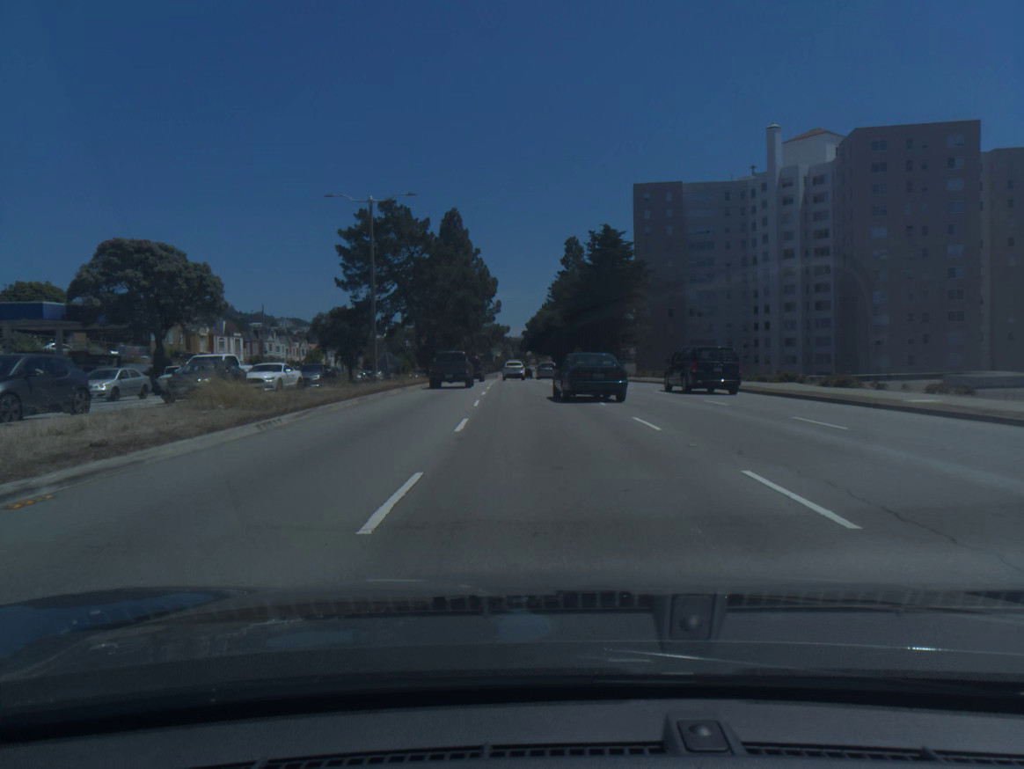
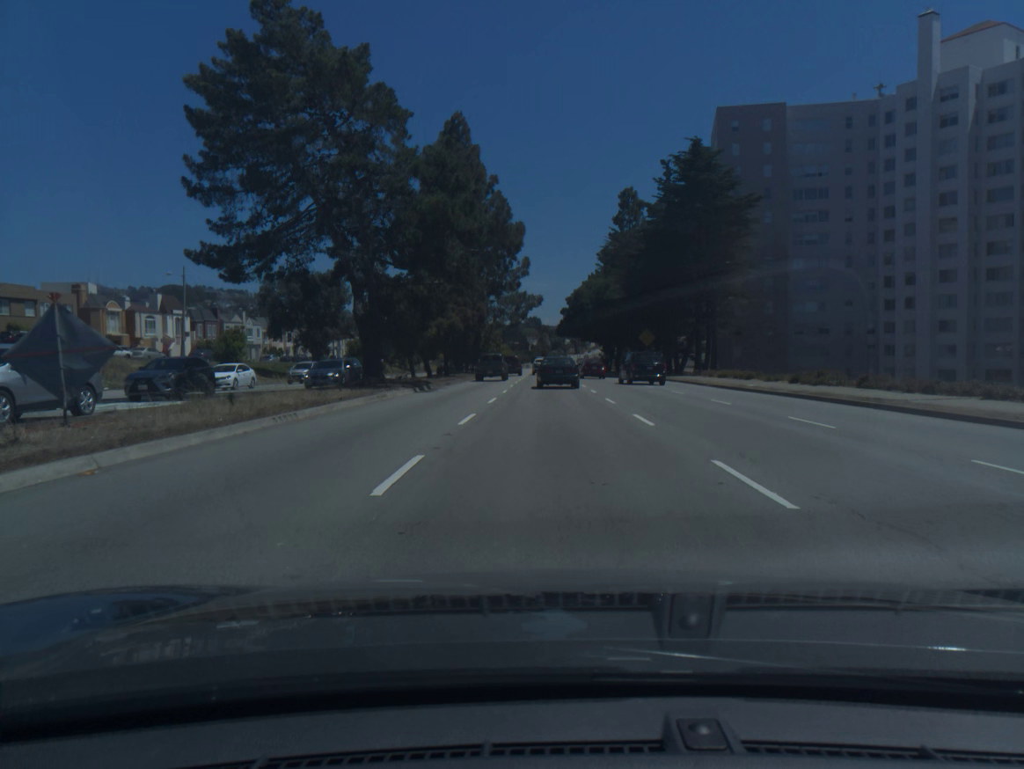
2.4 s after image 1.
(-1.3, +36.0) m; -3°
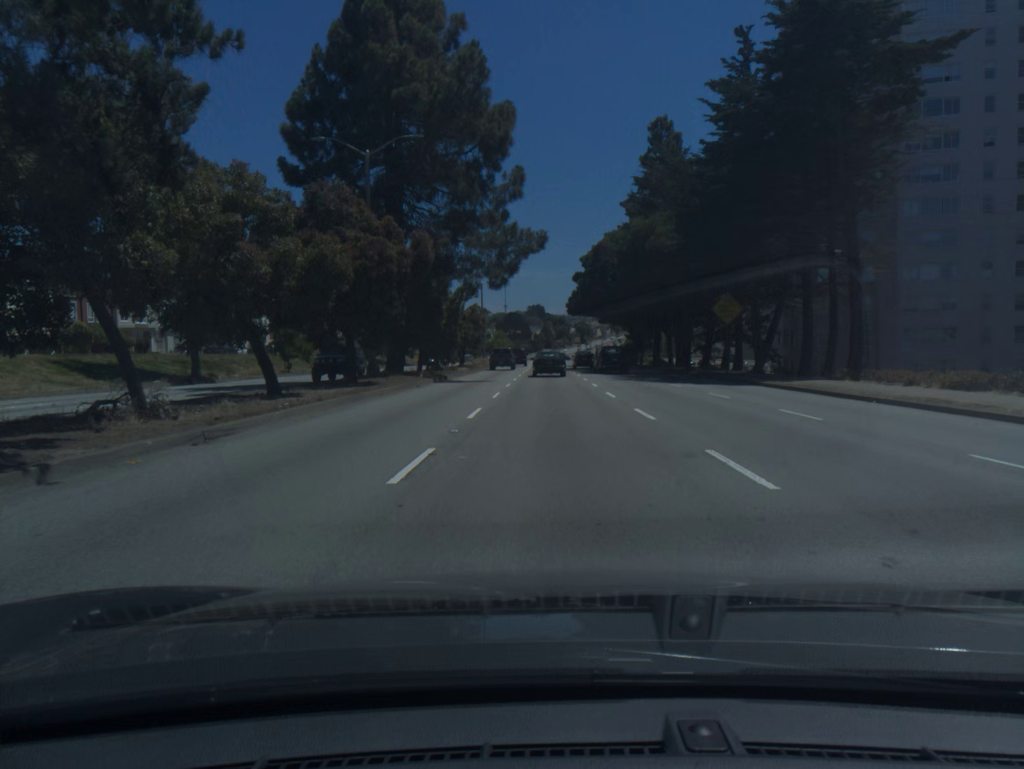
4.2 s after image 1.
(-0.1, +29.0) m; 0°
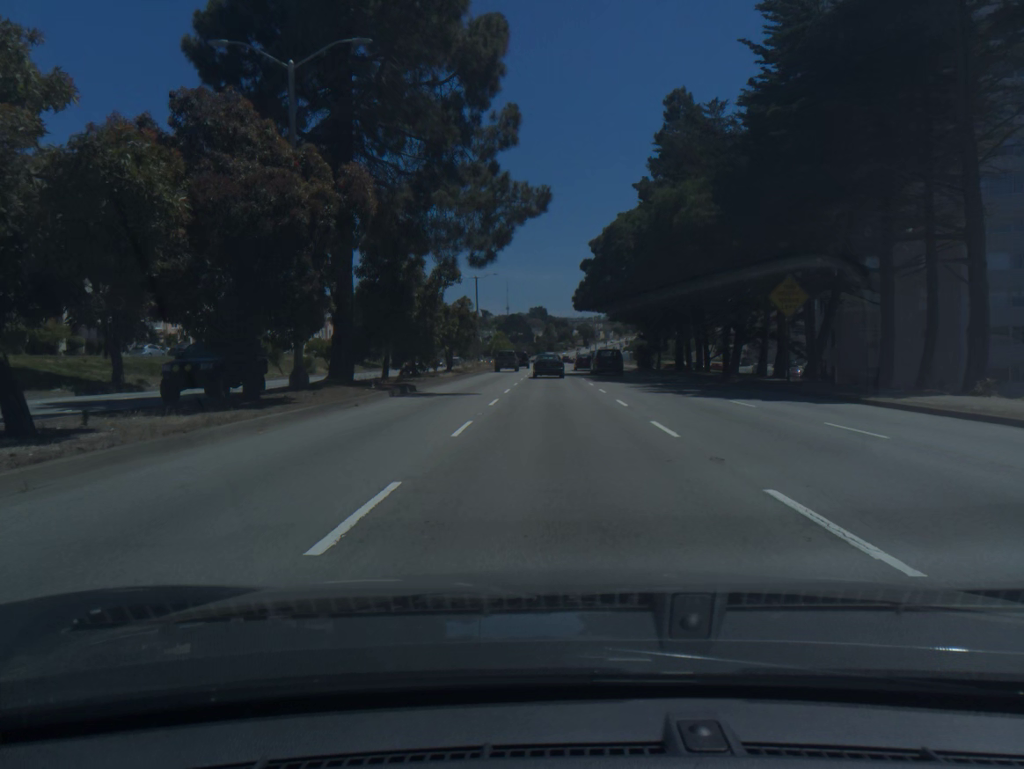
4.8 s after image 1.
(0.0, +10.0) m; 0°
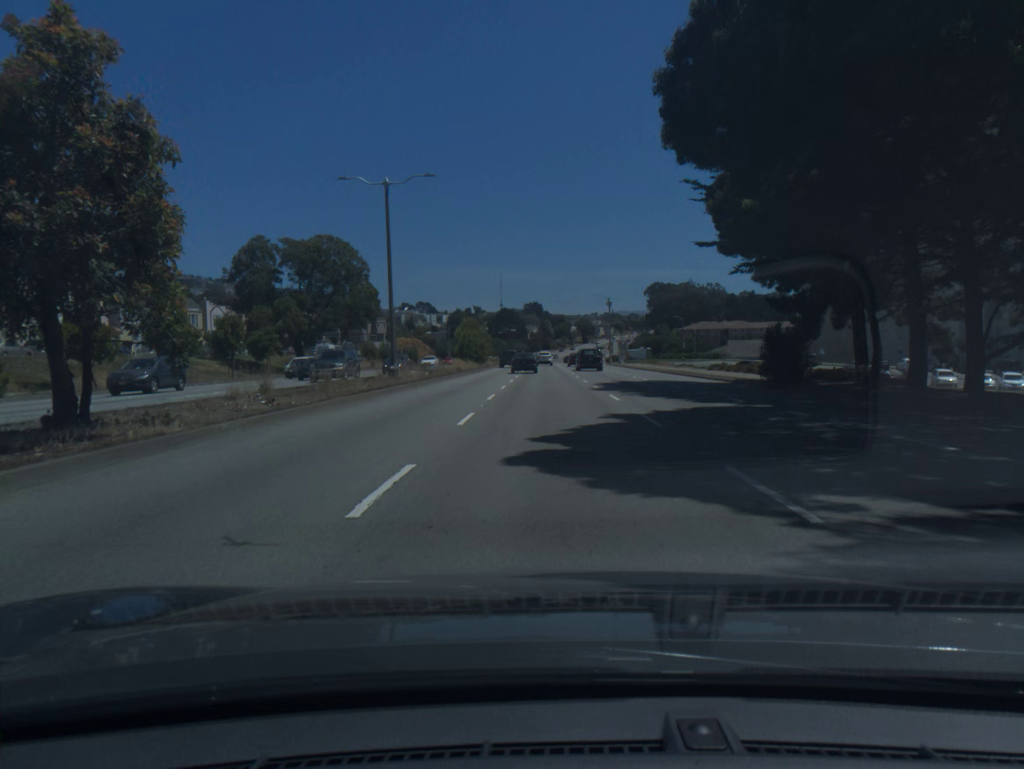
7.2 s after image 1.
(+0.1, +43.1) m; 0°
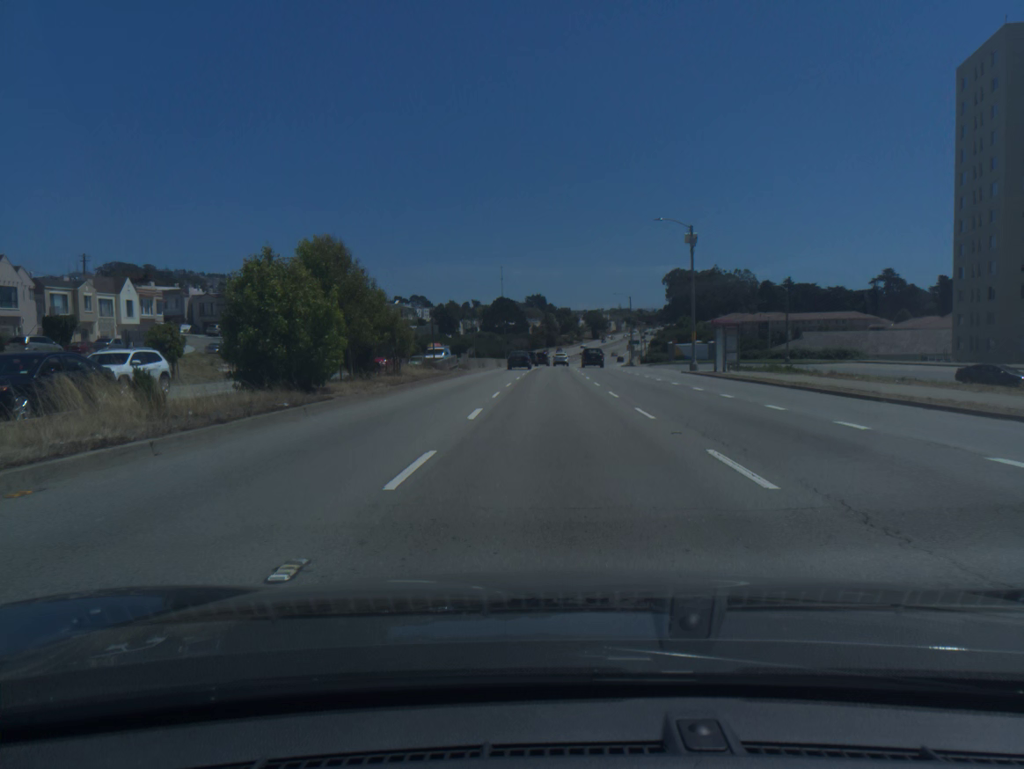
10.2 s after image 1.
(0.0, +58.0) m; 0°
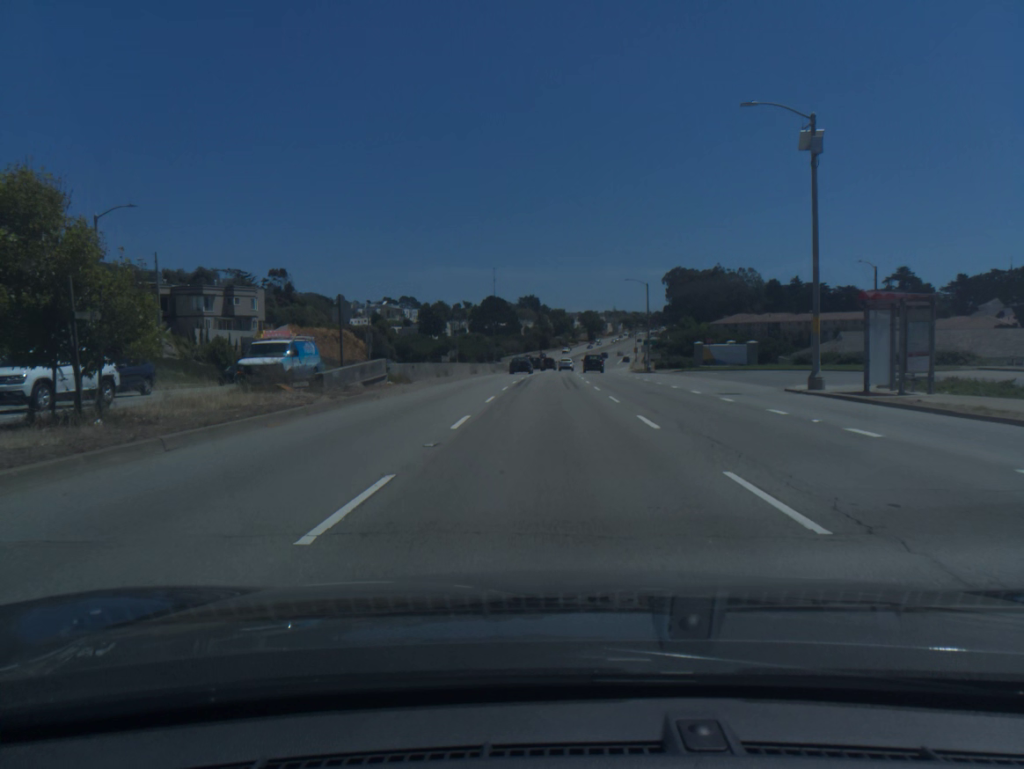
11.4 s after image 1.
(+0.1, +23.8) m; 0°
